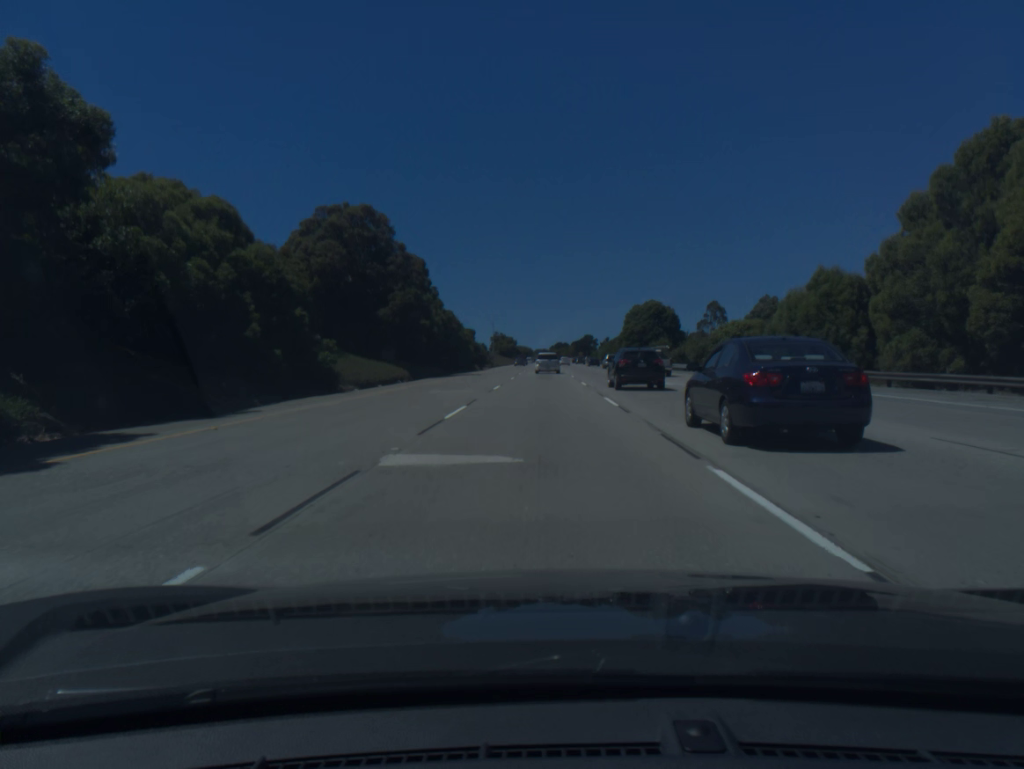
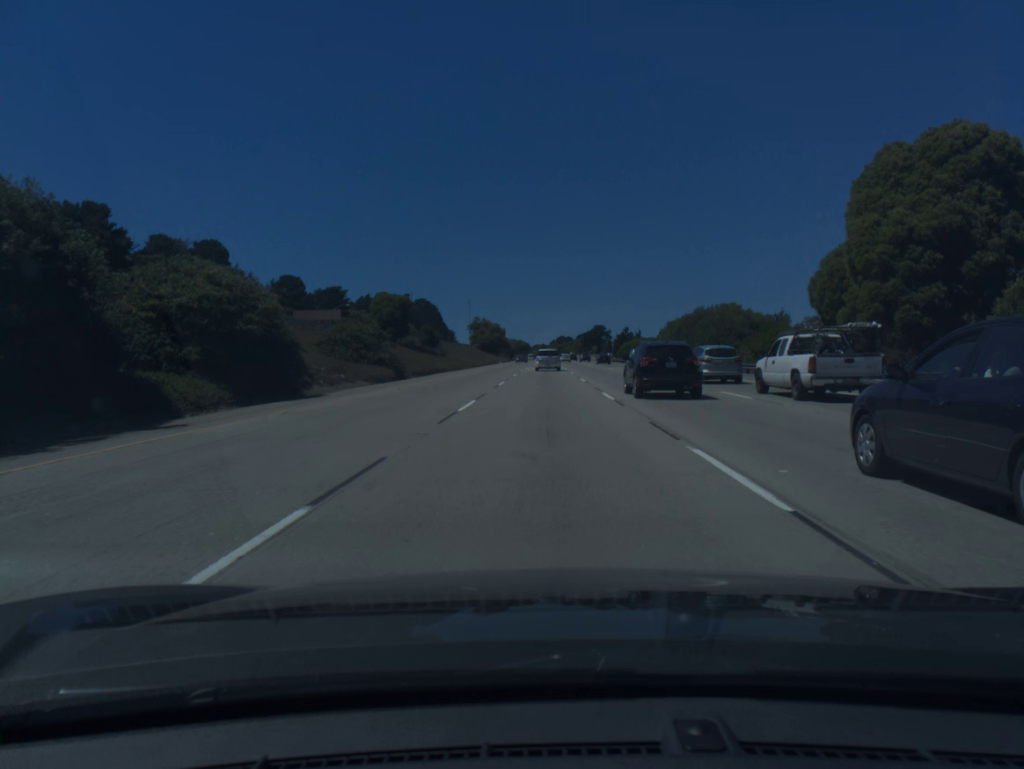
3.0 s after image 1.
(-0.3, +85.9) m; 0°
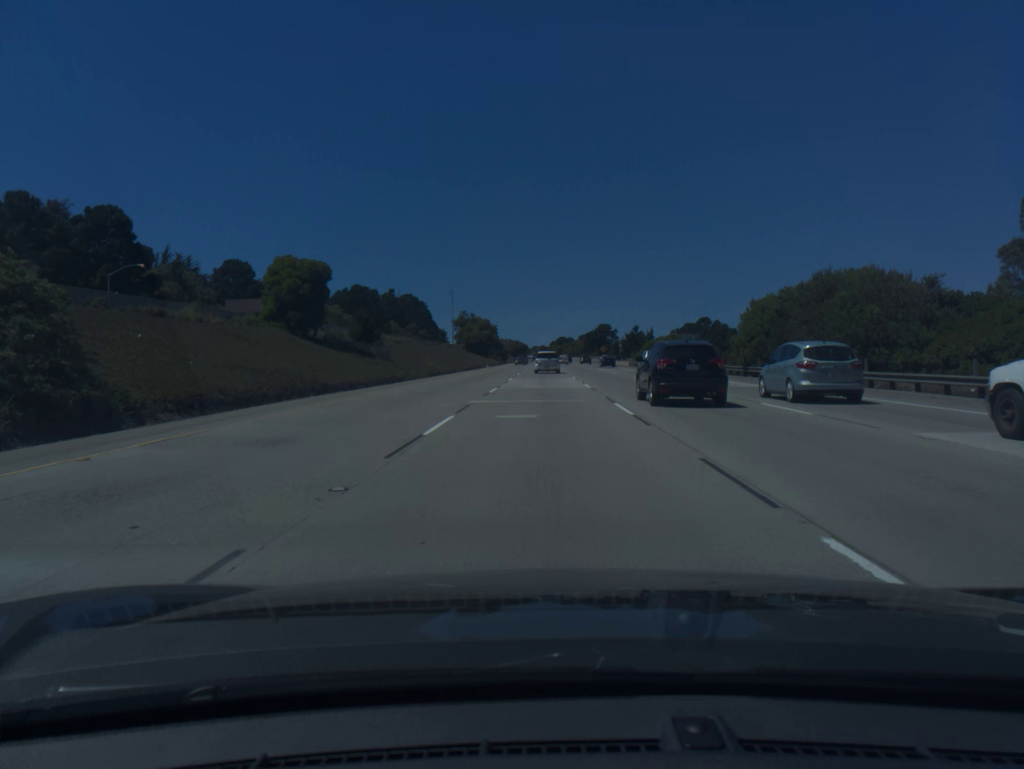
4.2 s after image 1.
(0.0, +34.1) m; 0°
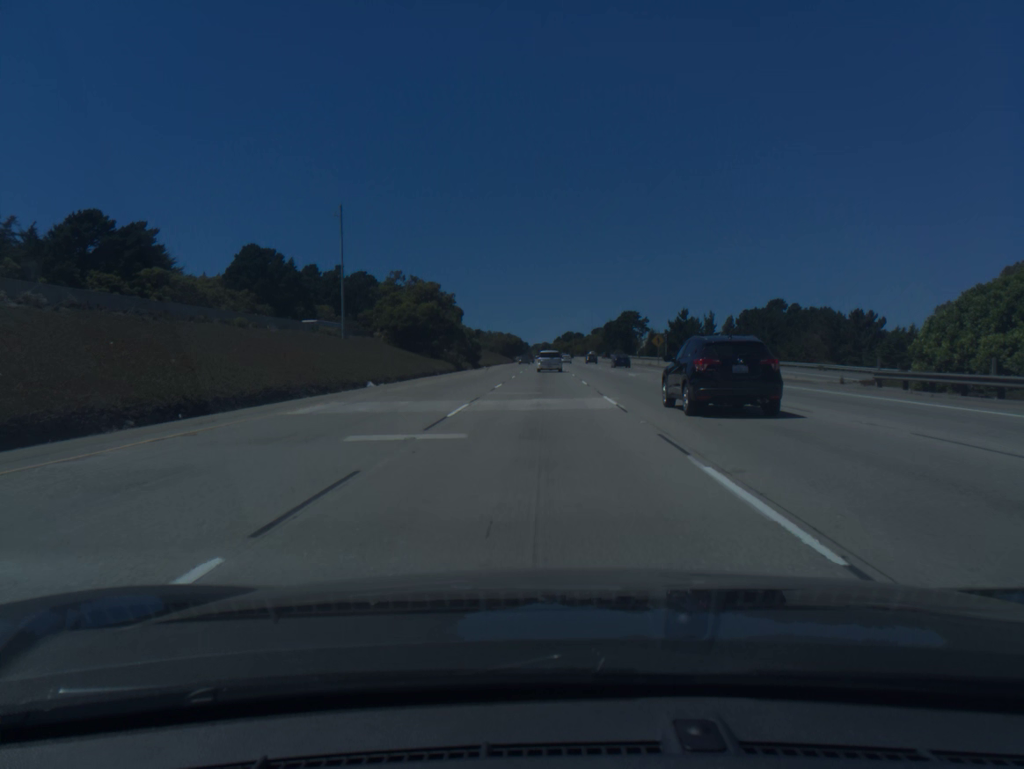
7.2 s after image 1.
(0.0, +84.6) m; 0°
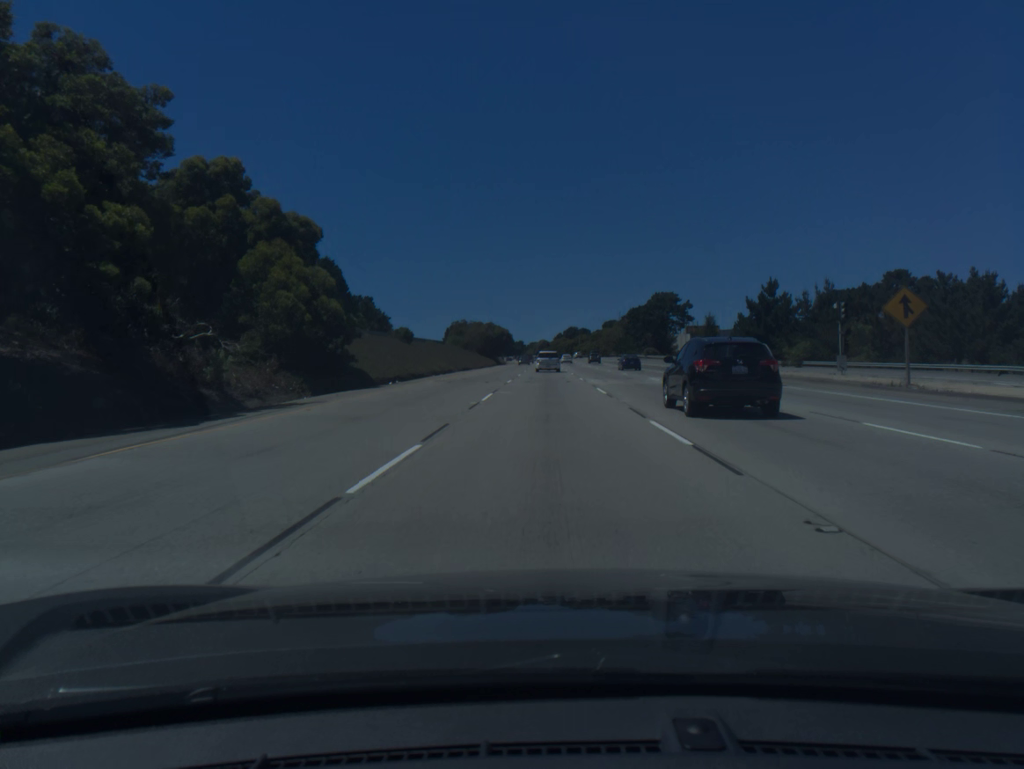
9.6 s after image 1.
(-0.1, +67.1) m; 0°
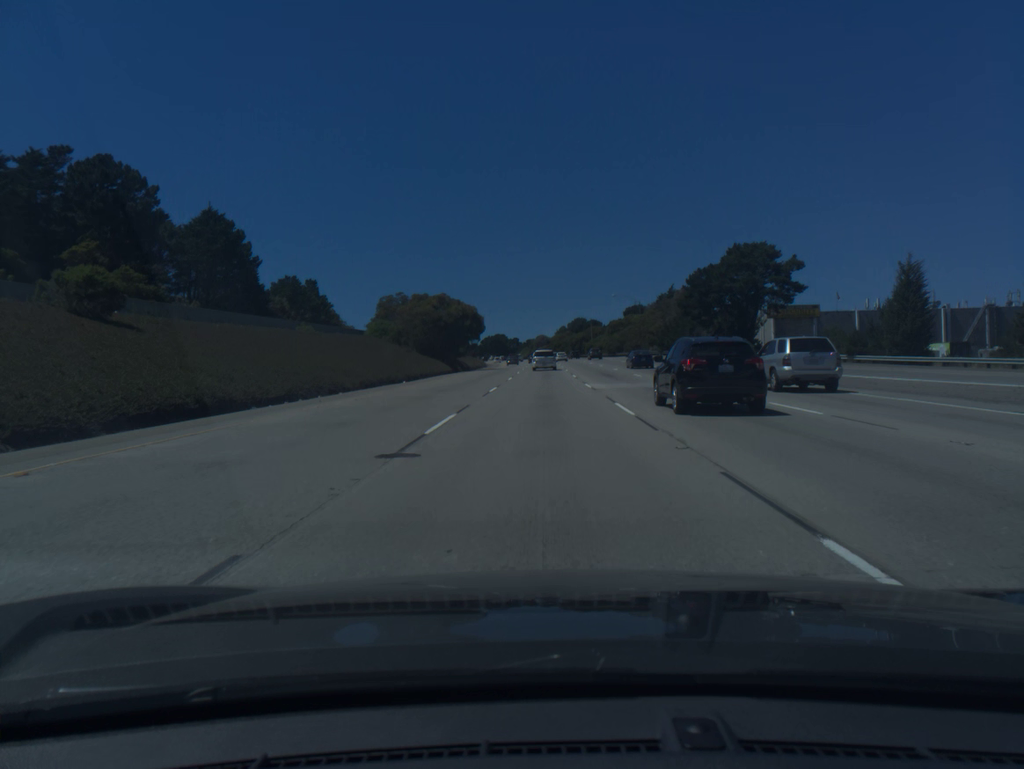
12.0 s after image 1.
(+0.2, +67.5) m; 0°
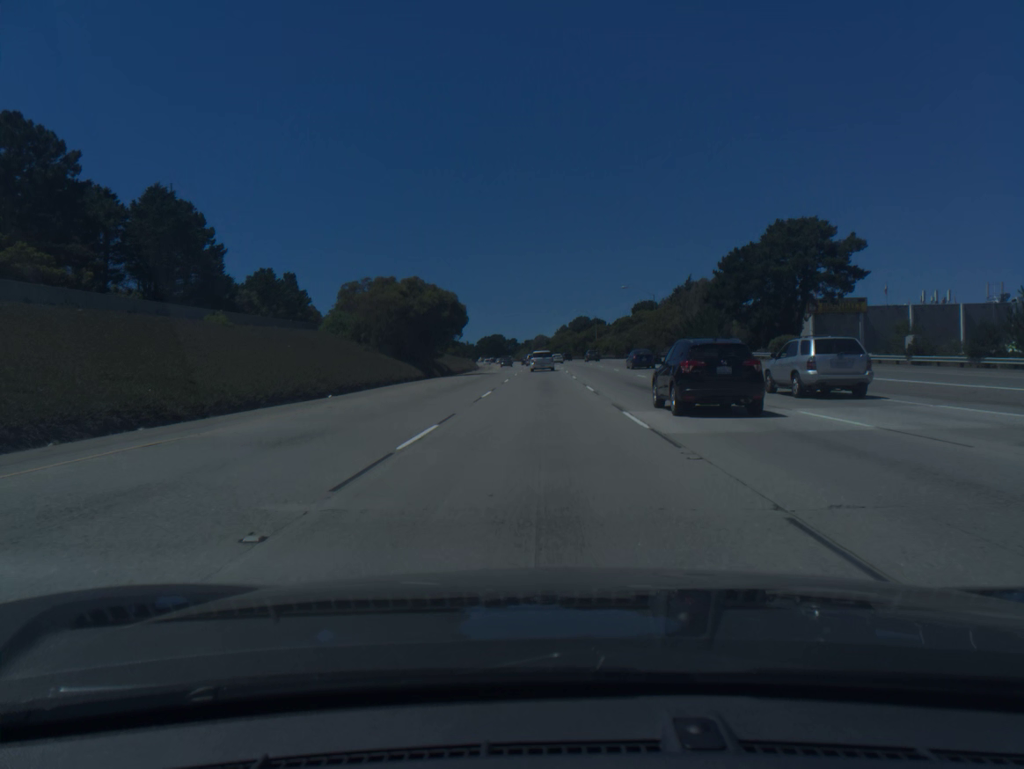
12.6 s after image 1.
(0.0, +16.9) m; 0°
